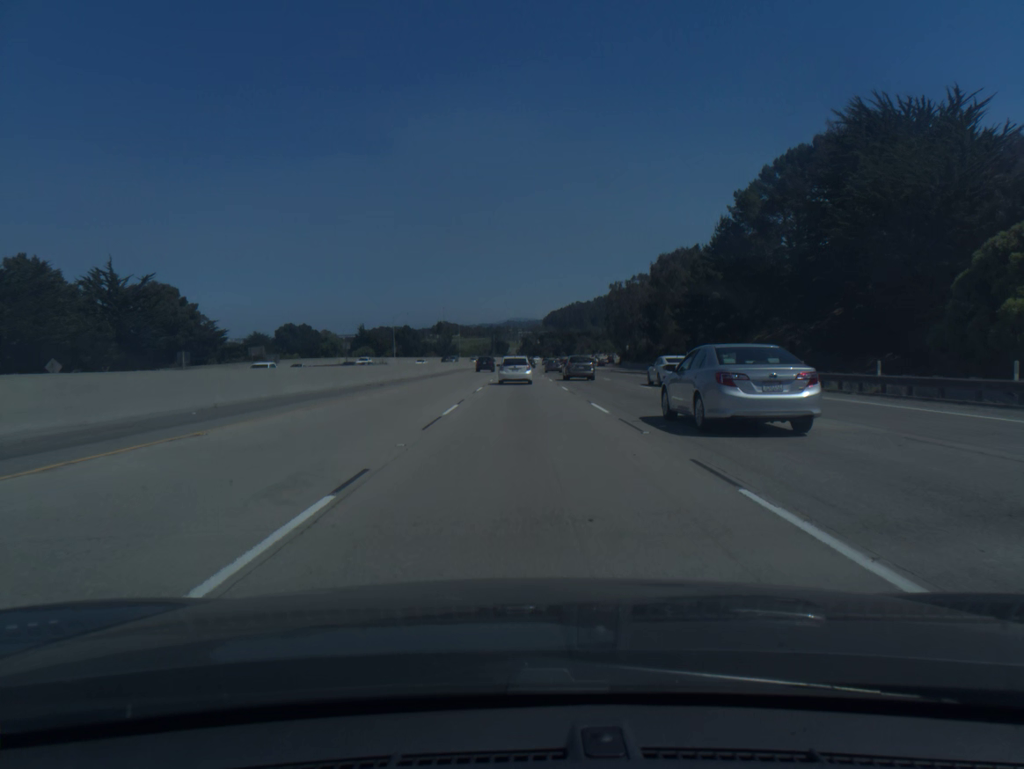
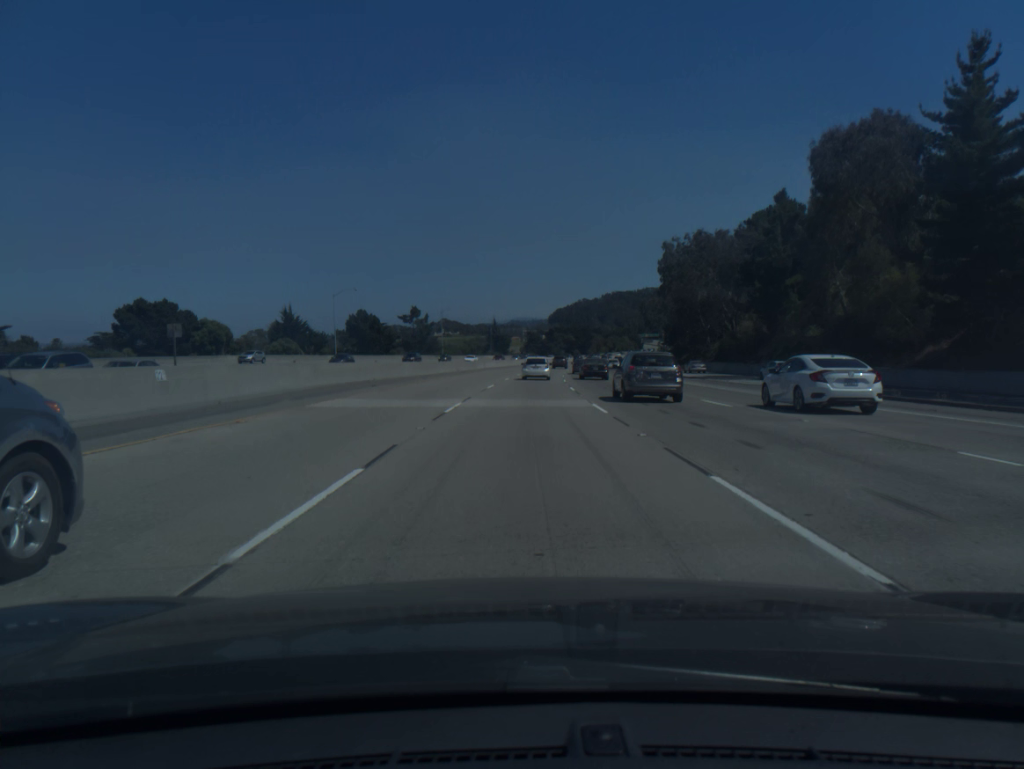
(0.0, +71.2) m; 0°
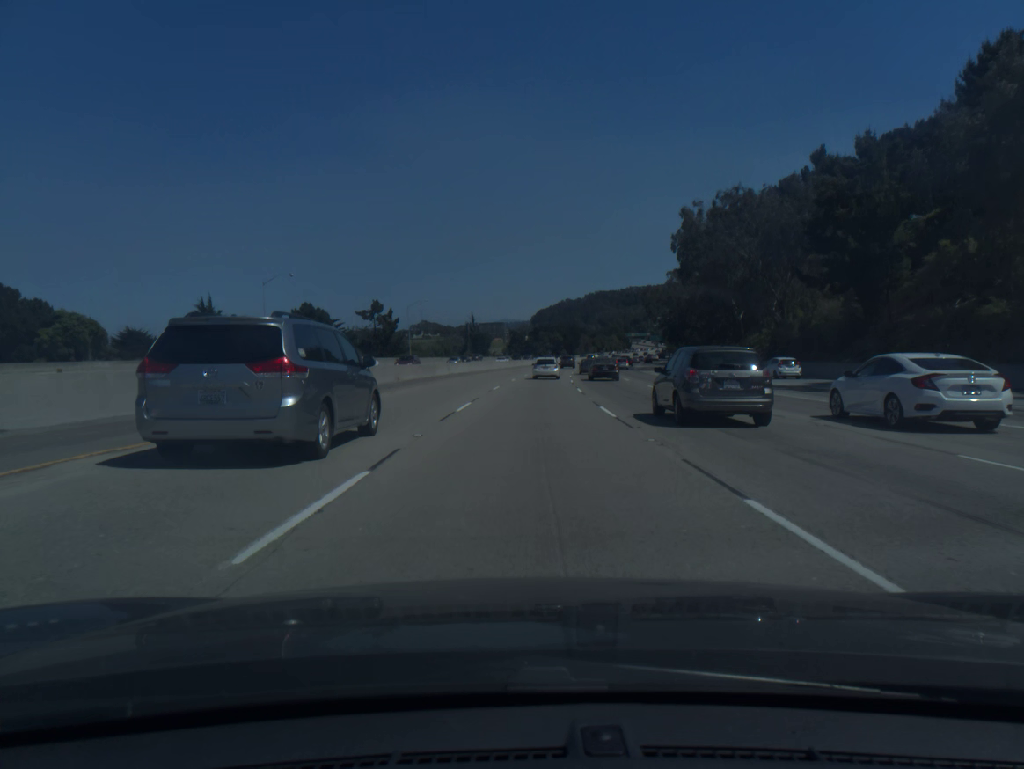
(+0.2, +29.3) m; +1°
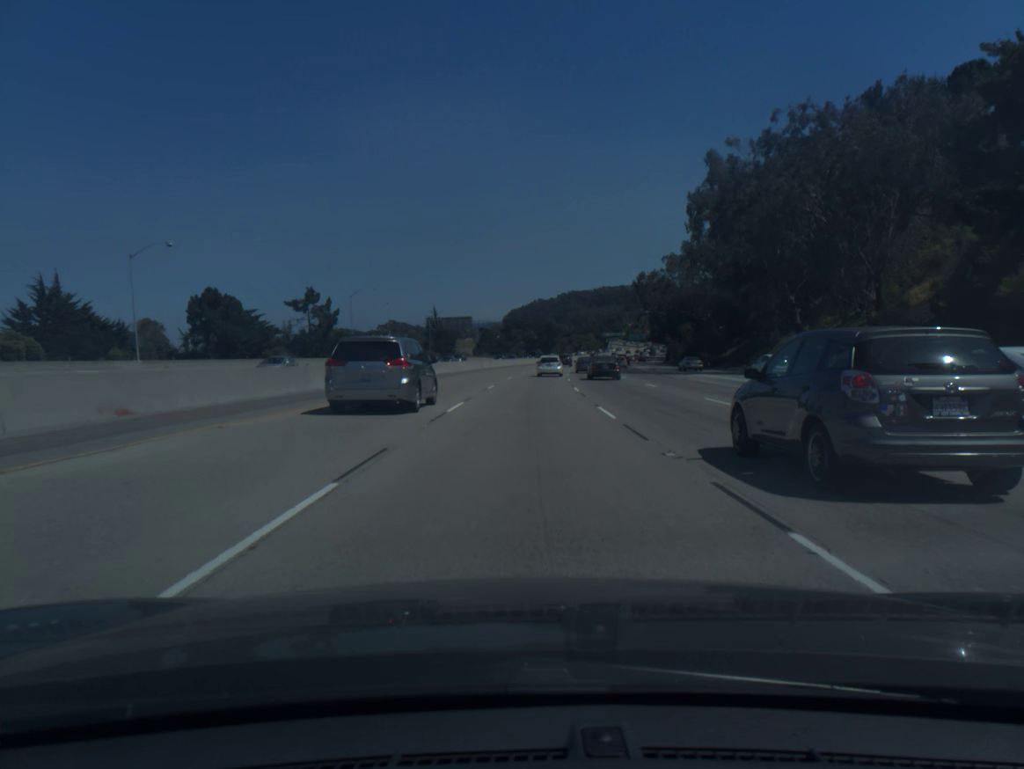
(+0.5, +29.7) m; +2°
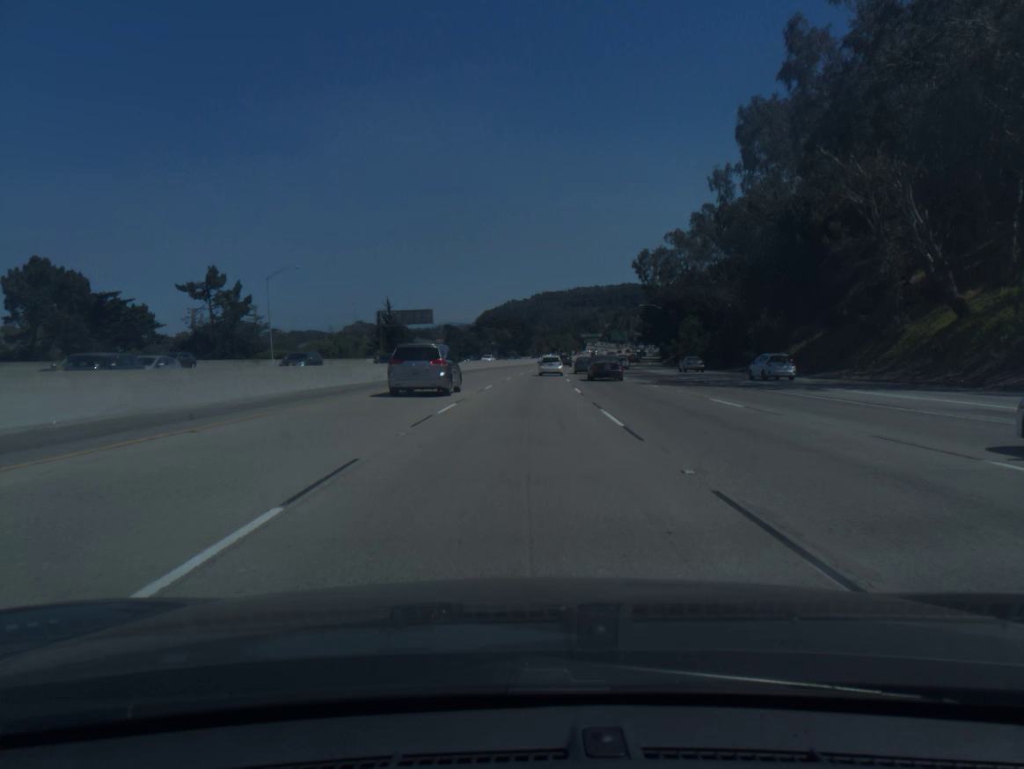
(+0.5, +30.1) m; +2°
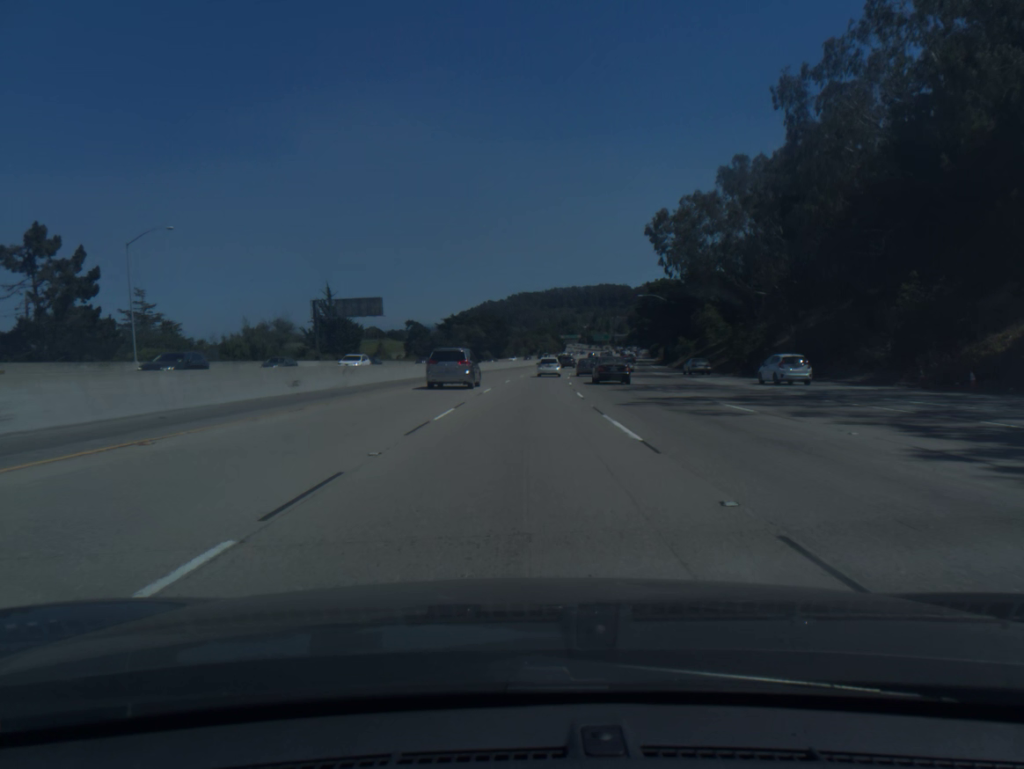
(+0.5, +30.5) m; +2°
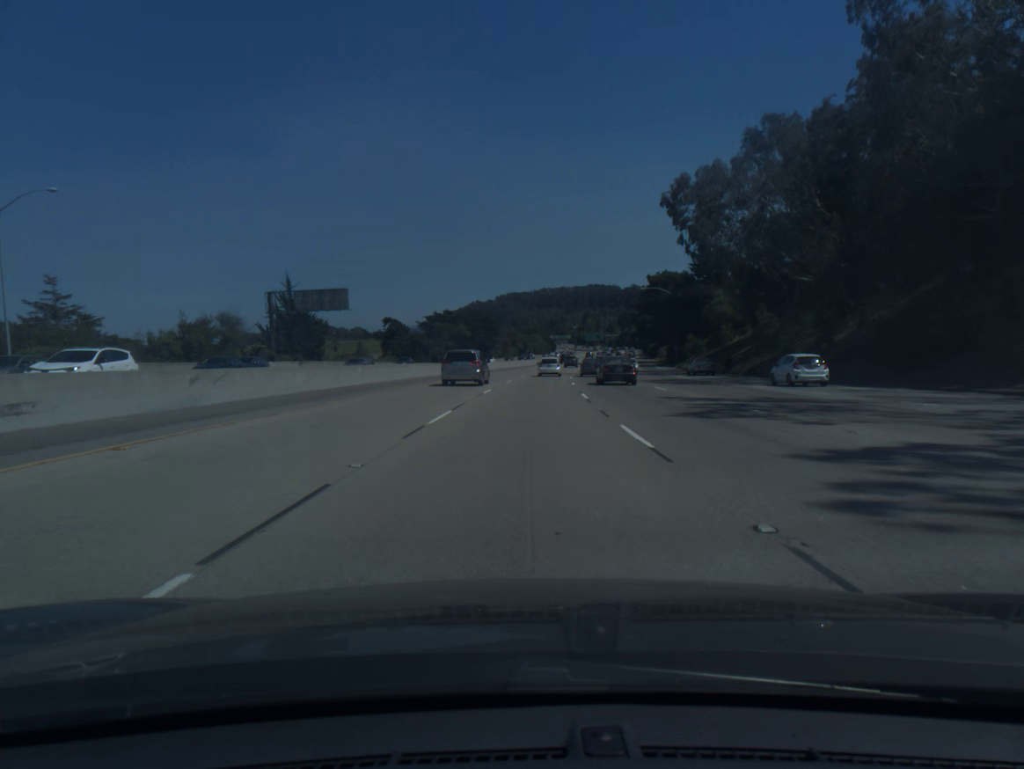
(+0.1, +15.4) m; +1°
